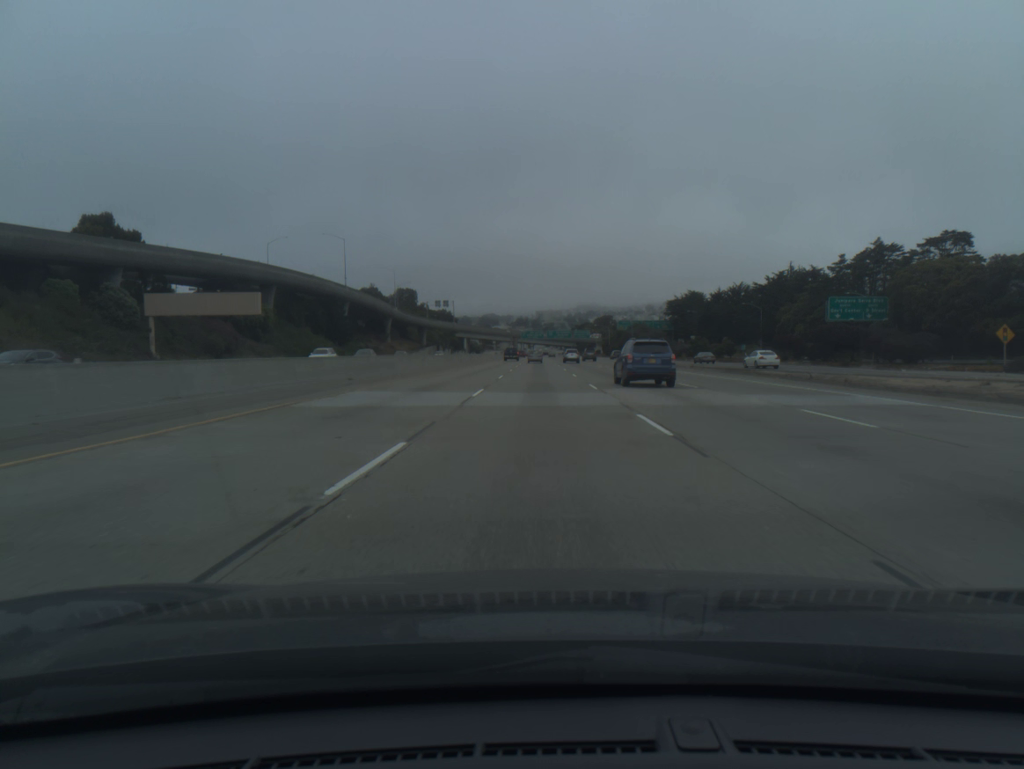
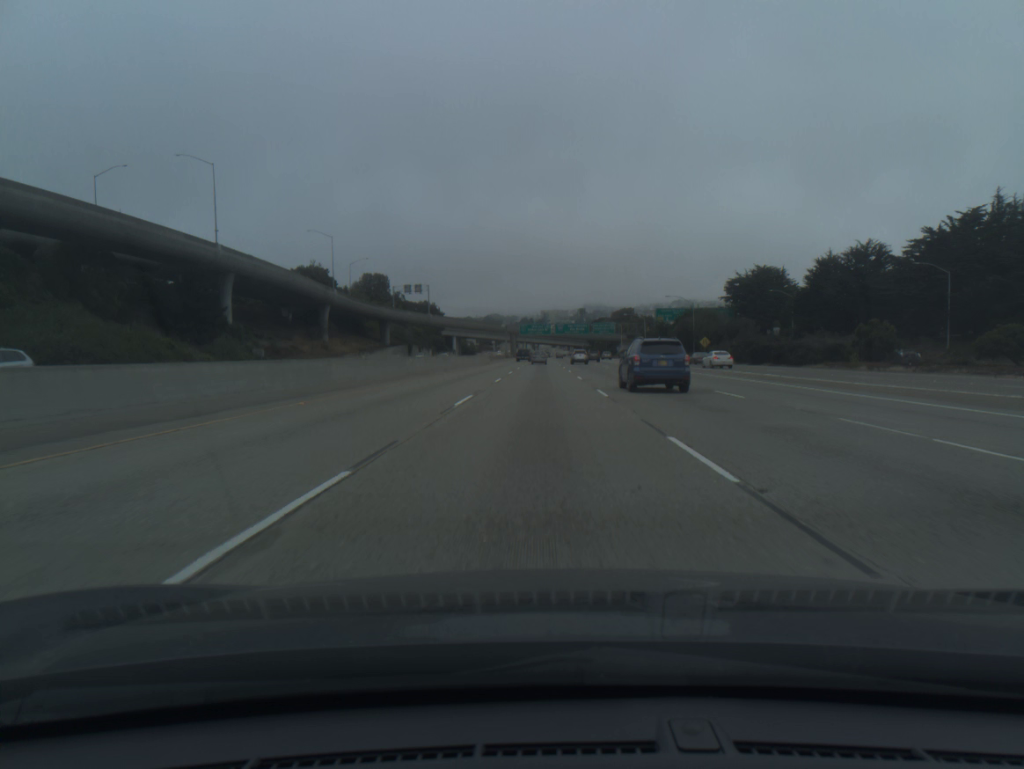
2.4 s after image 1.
(-0.1, +75.7) m; 0°
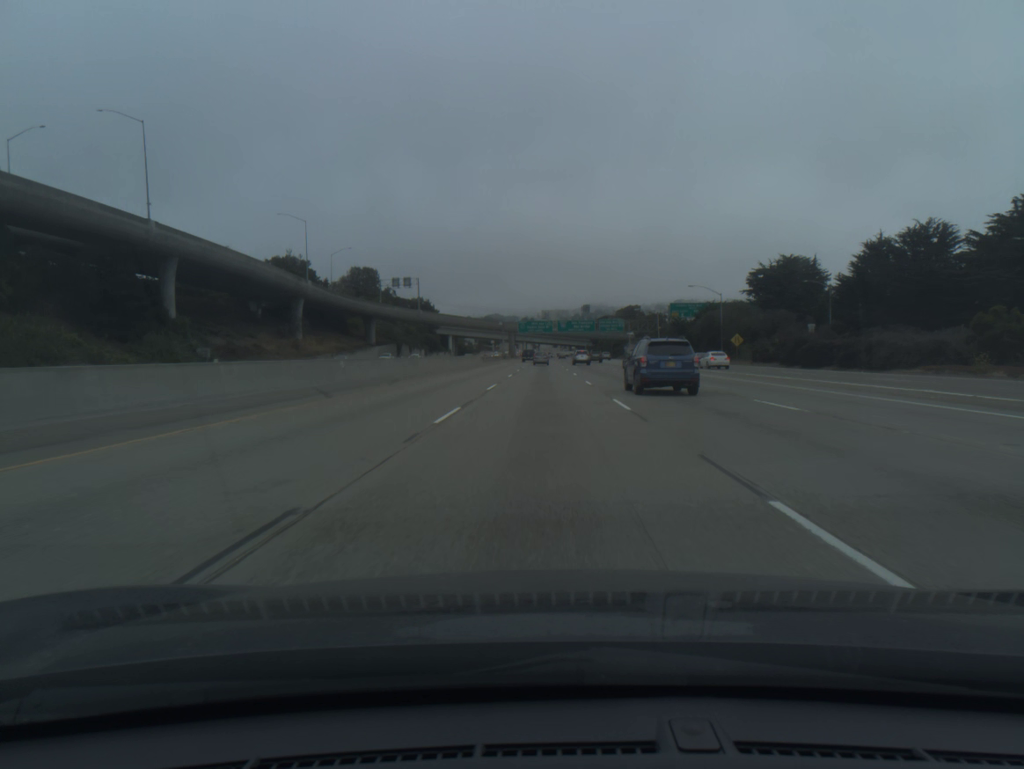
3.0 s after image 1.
(0.0, +19.0) m; 0°
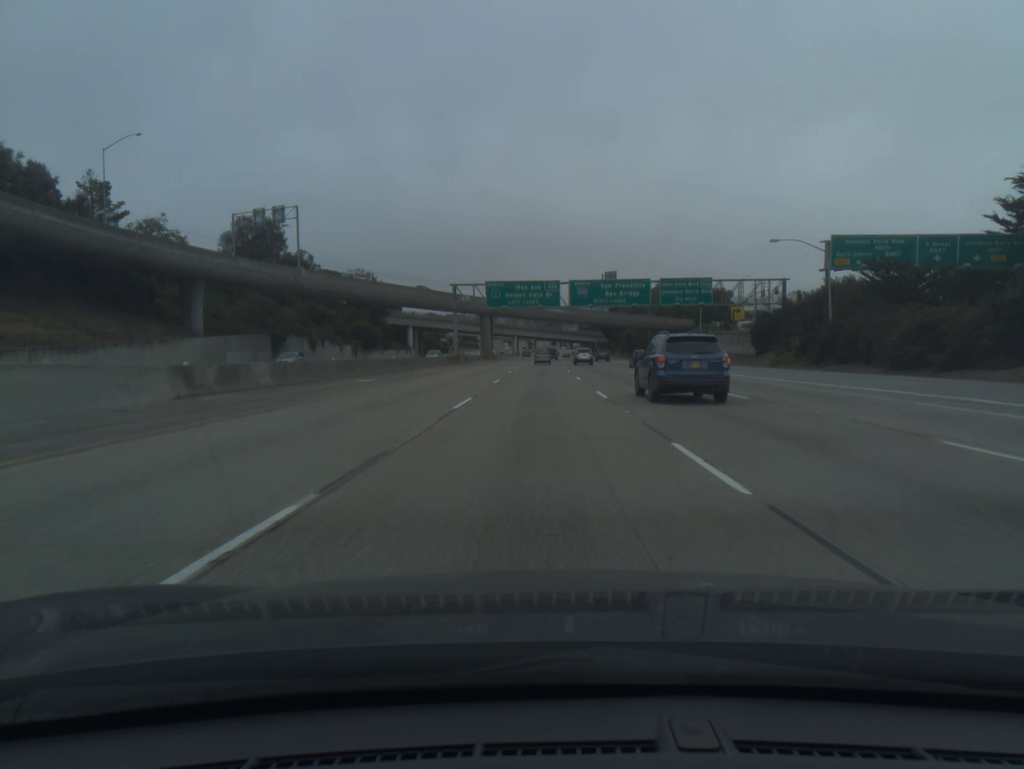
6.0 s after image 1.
(+0.4, +95.3) m; 0°
